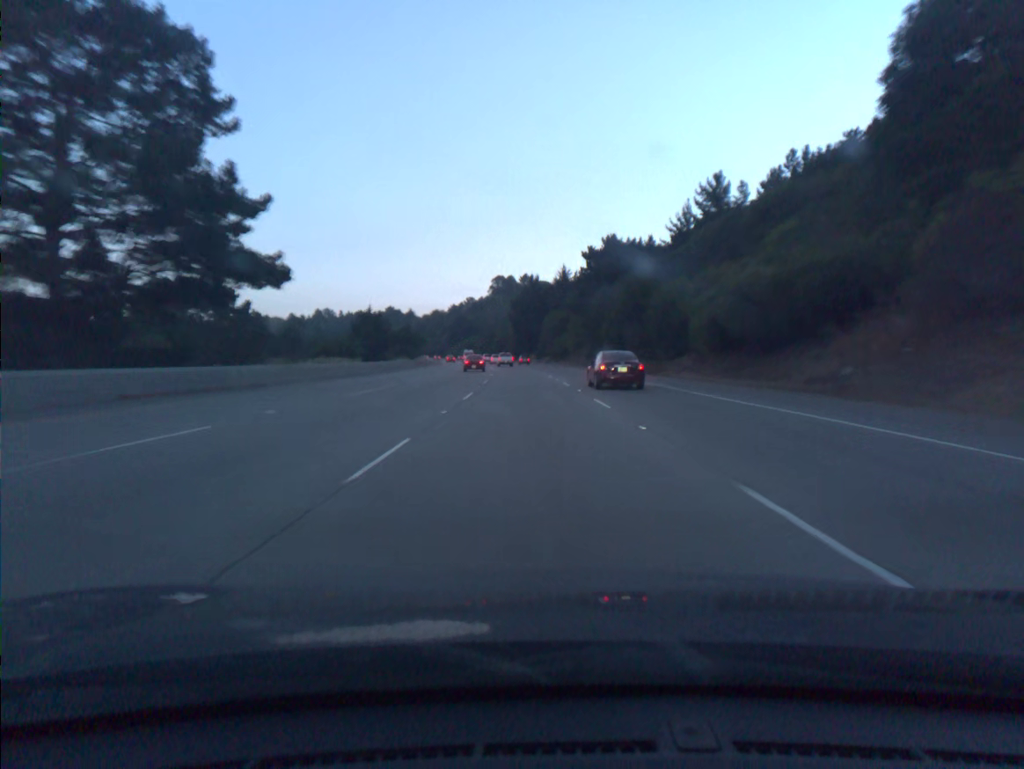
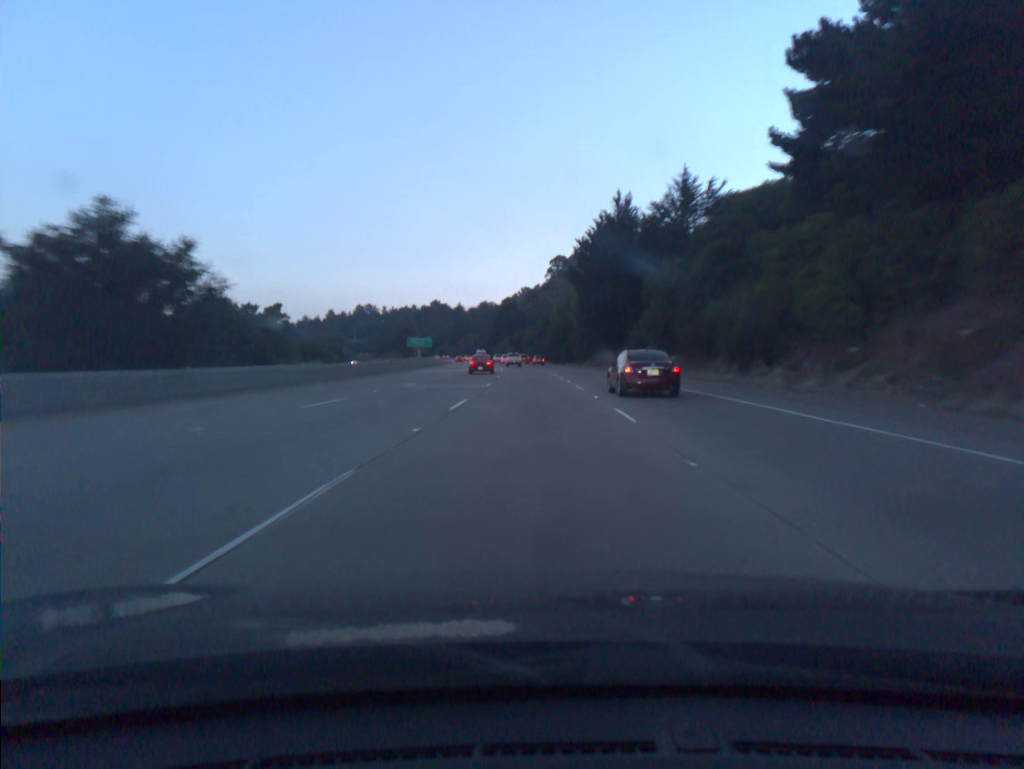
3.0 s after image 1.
(-3.5, +91.4) m; -4°
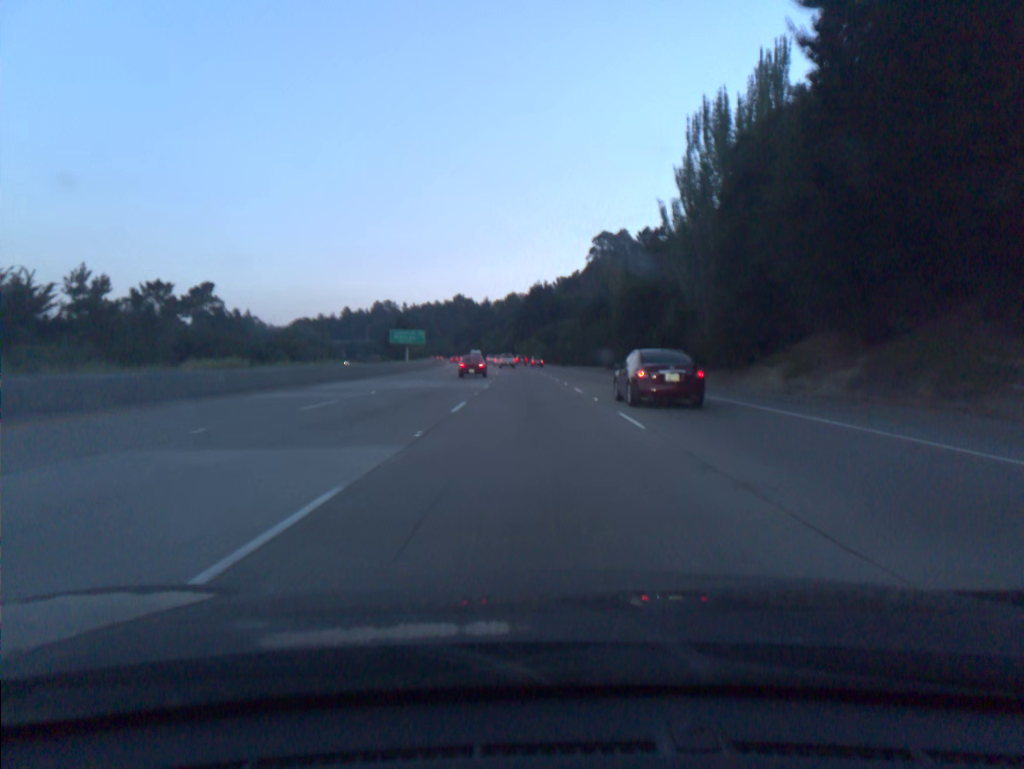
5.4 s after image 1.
(-1.7, +73.2) m; -3°
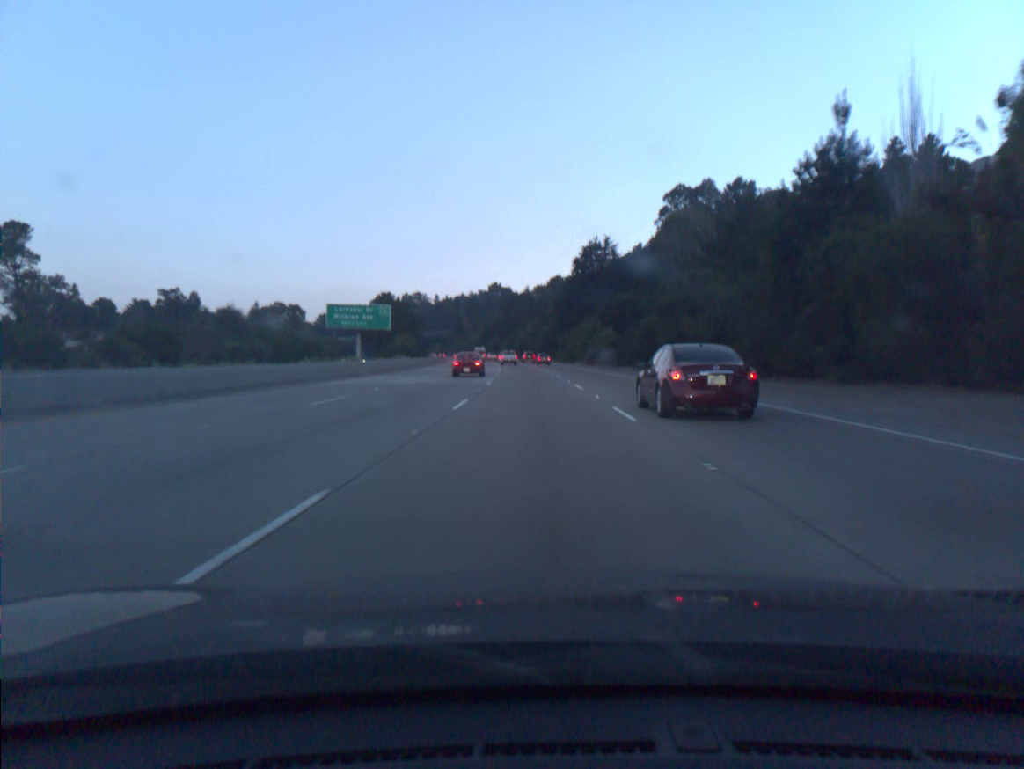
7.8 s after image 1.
(-2.0, +73.1) m; -3°
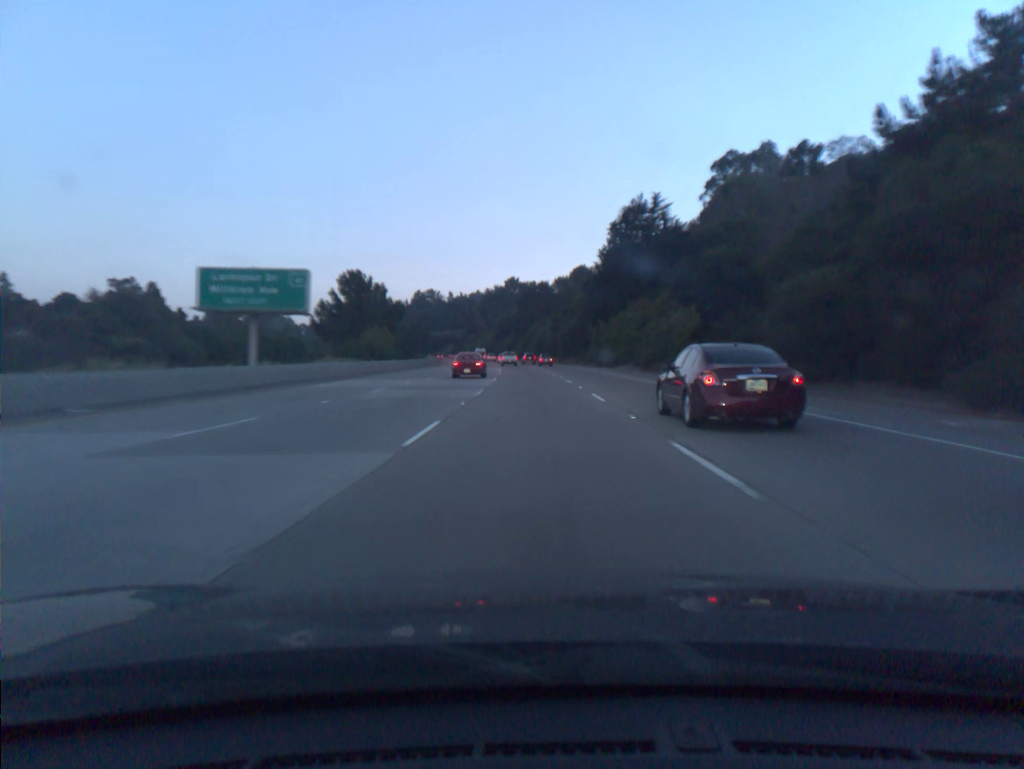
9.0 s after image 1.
(-0.5, +36.6) m; -1°
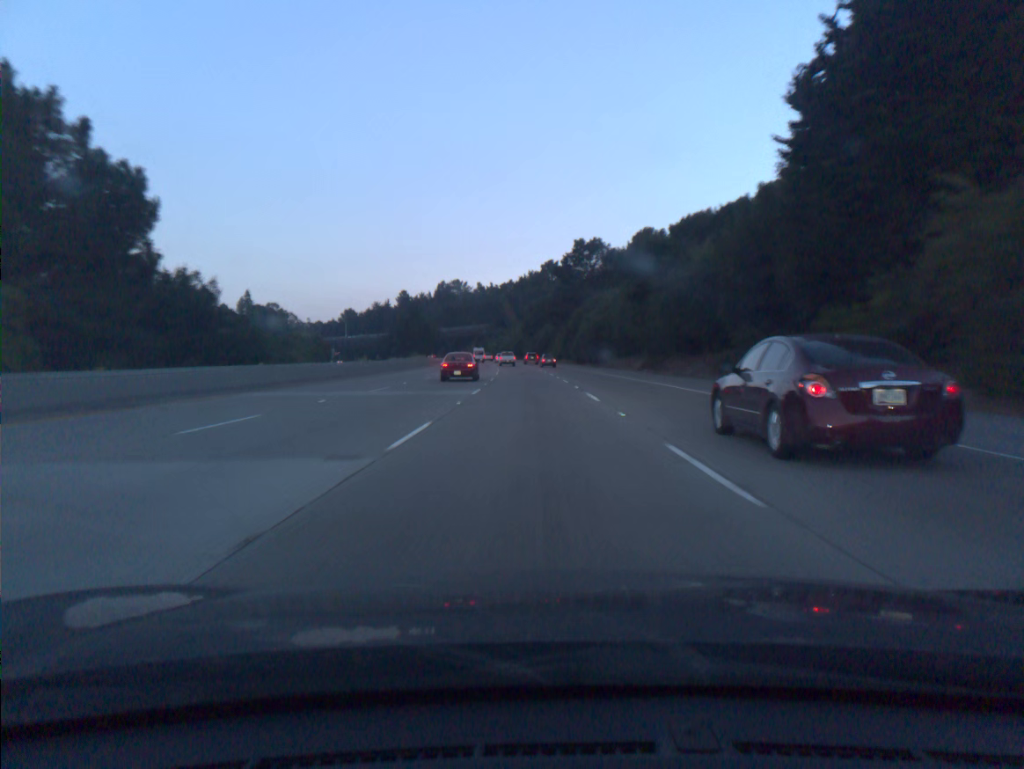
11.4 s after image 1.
(-1.7, +73.0) m; -3°
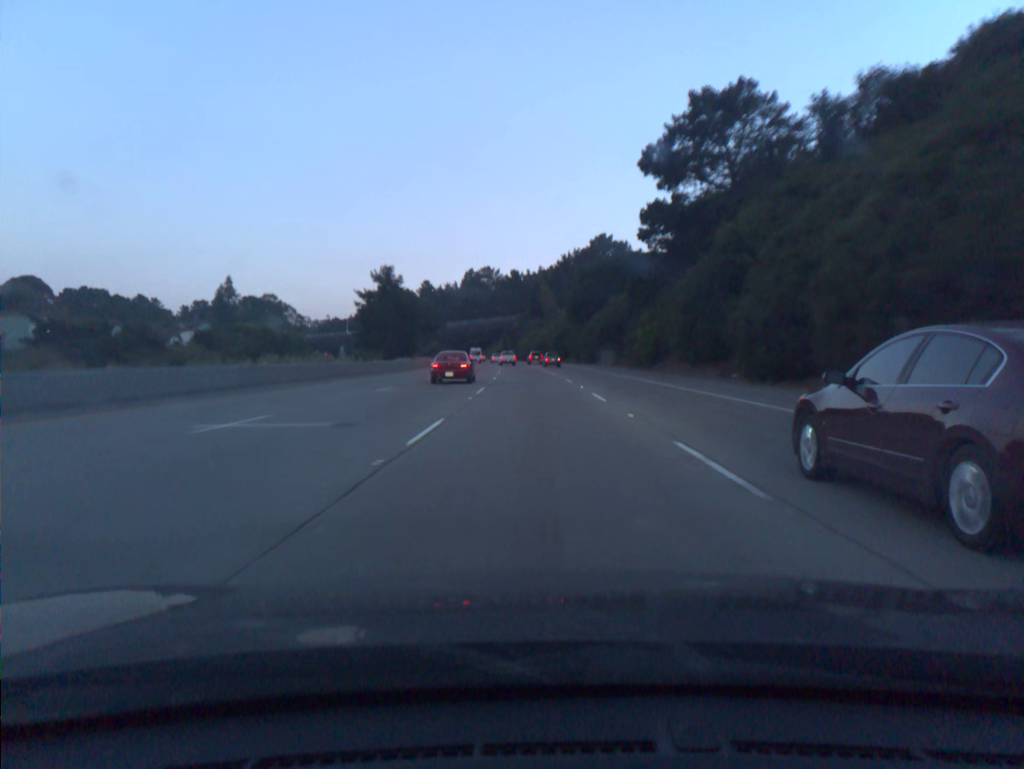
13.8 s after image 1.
(-2.1, +73.0) m; -3°
